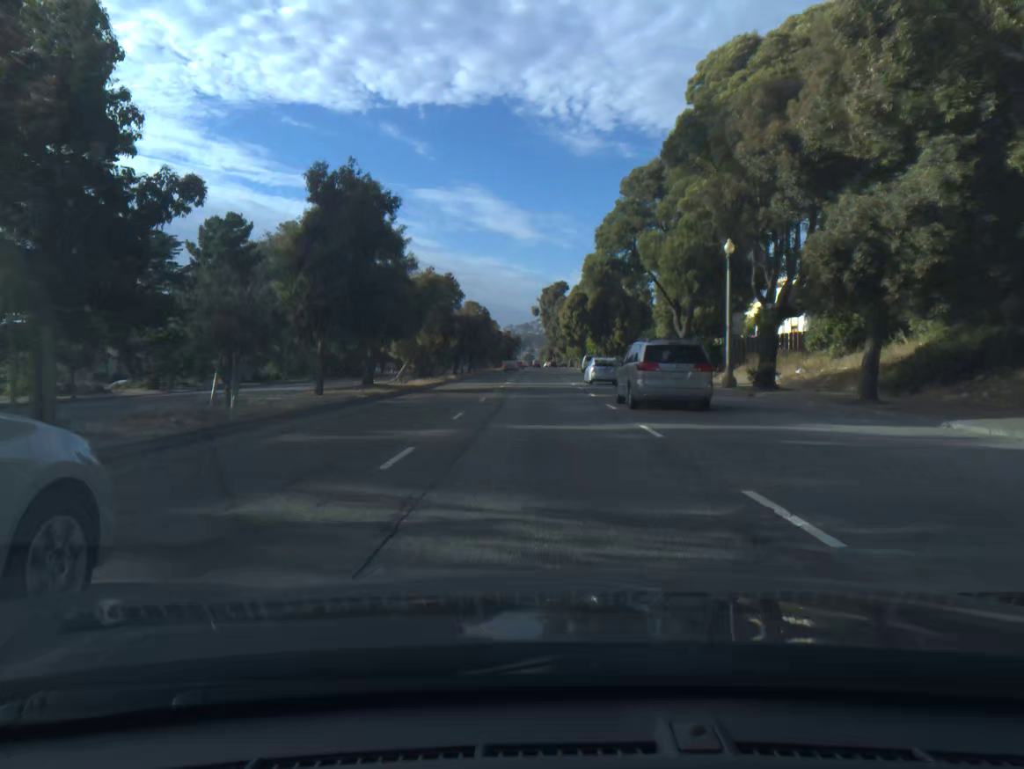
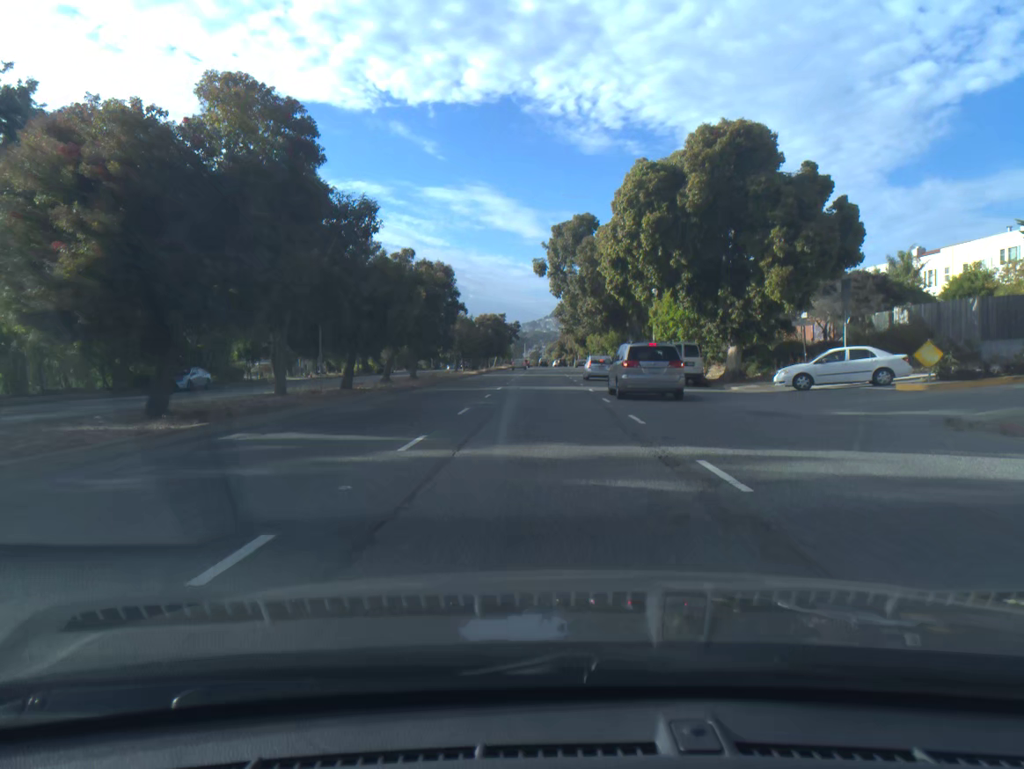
(0.0, +57.7) m; 0°
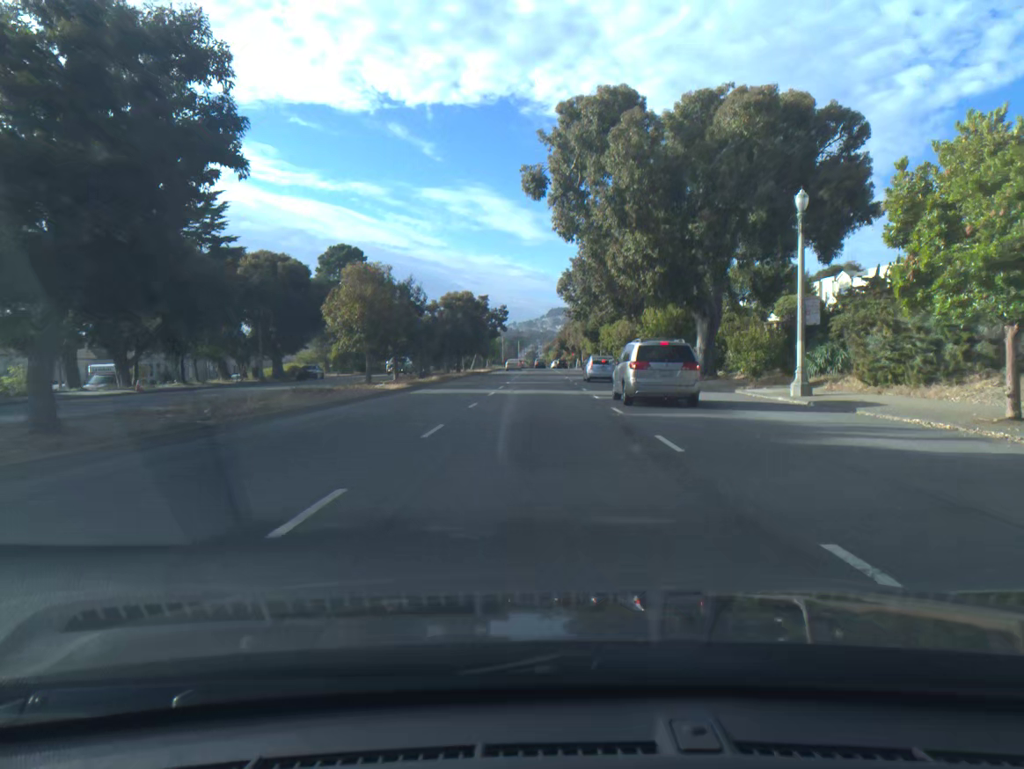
(+0.1, +34.0) m; 0°
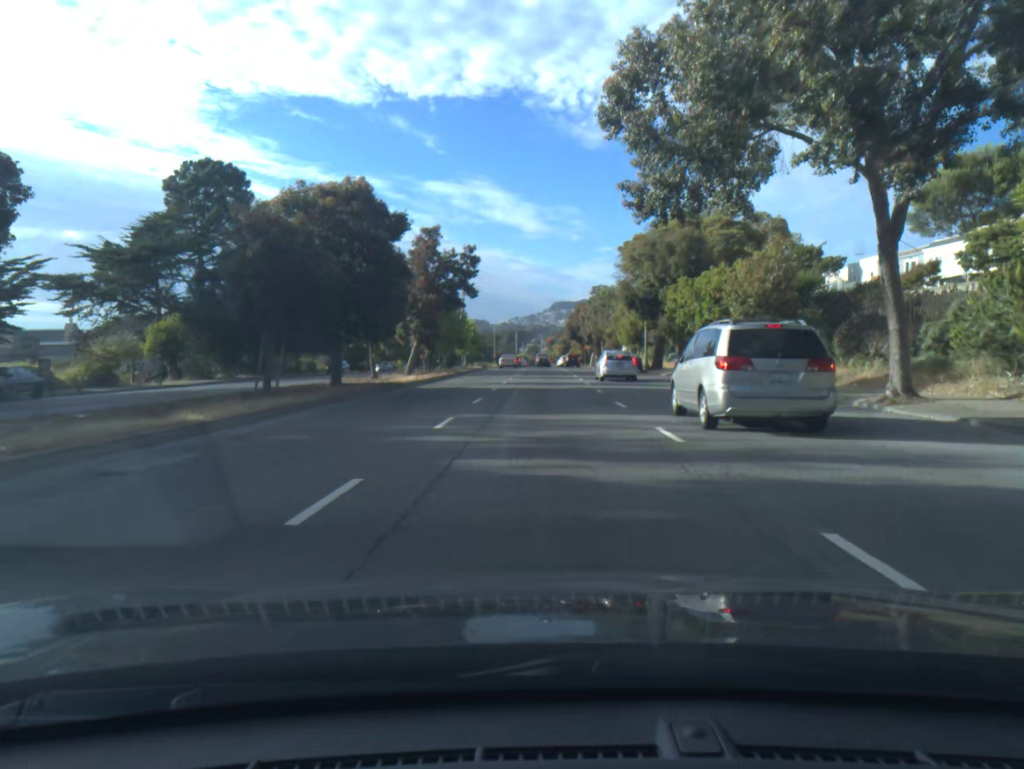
(-0.1, +43.6) m; 0°
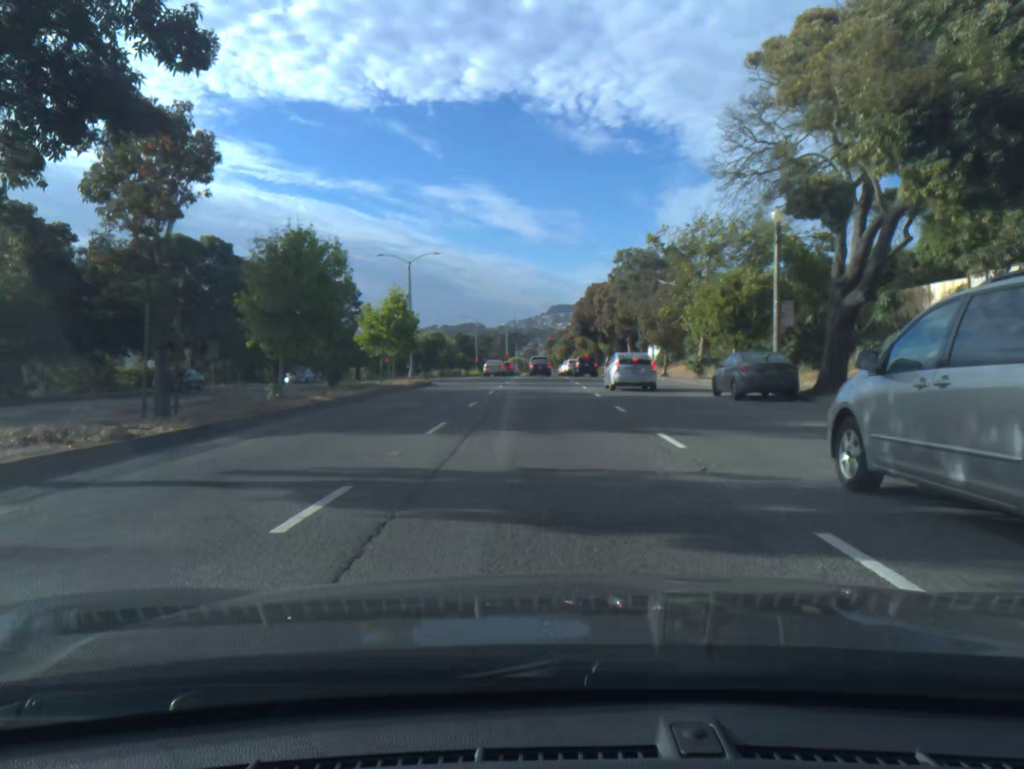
(+0.1, +36.7) m; 0°
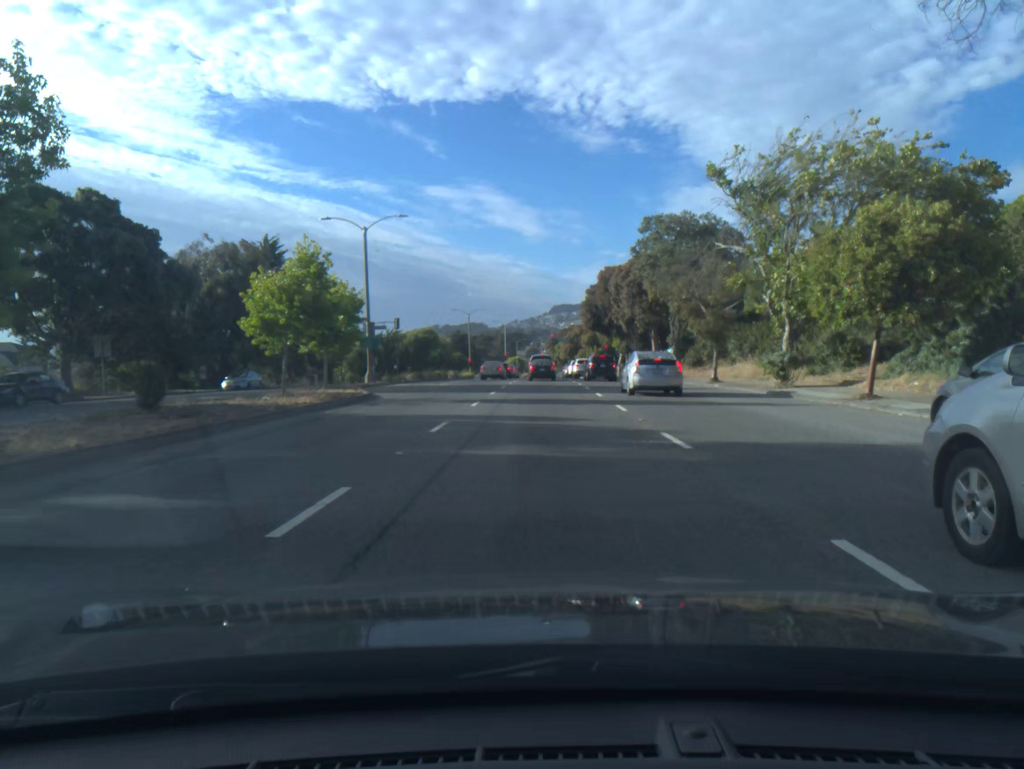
(0.0, +15.0) m; 0°
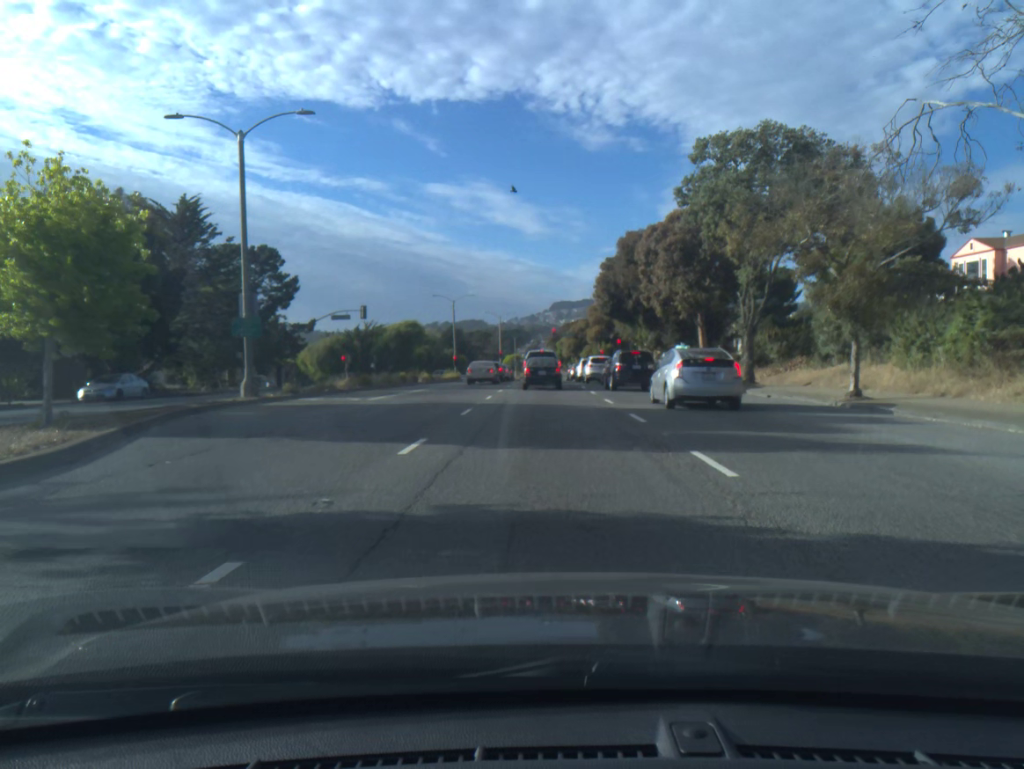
(0.0, +17.6) m; 0°
